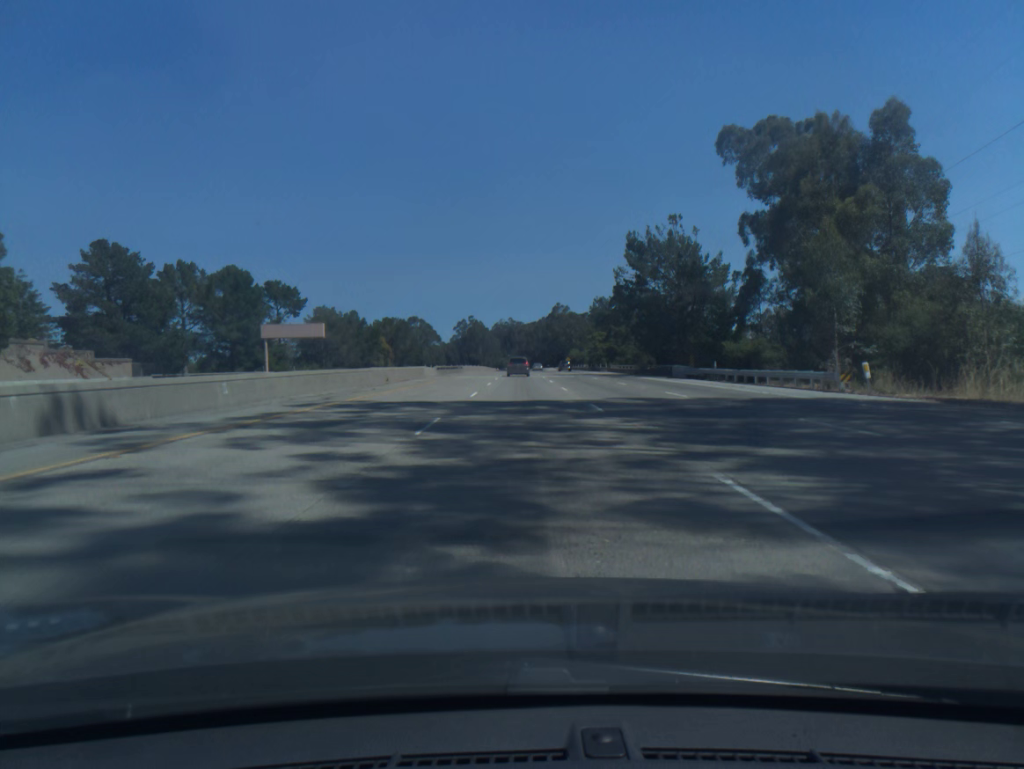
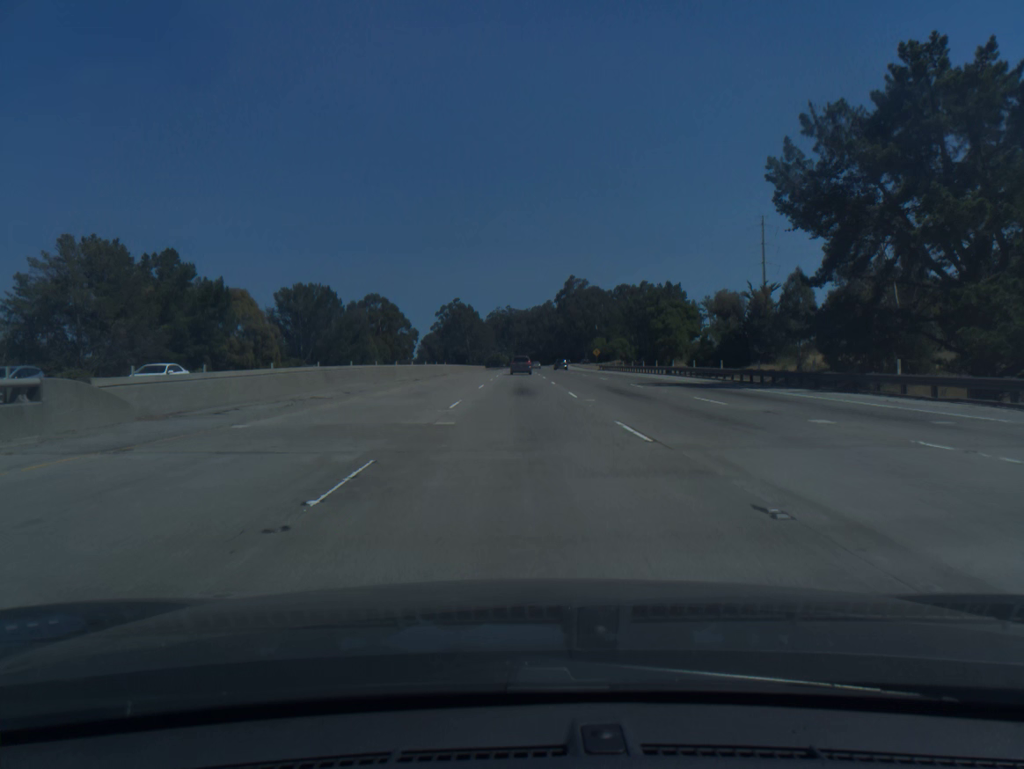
(-0.1, +94.6) m; 0°
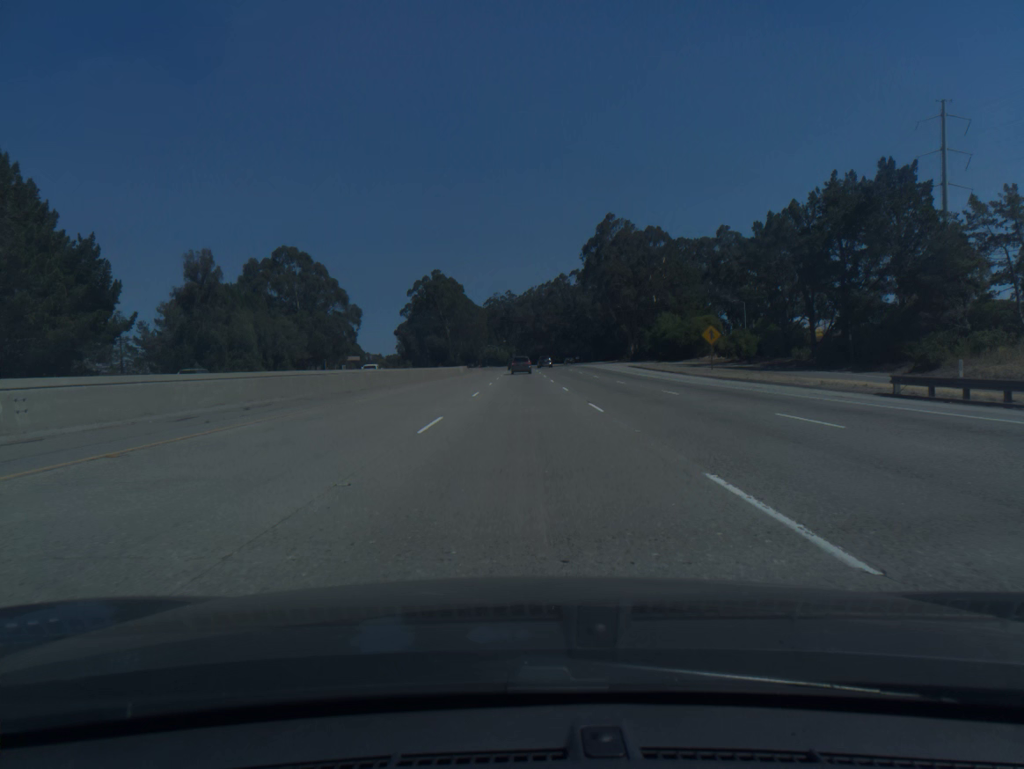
(-0.1, +94.5) m; 0°
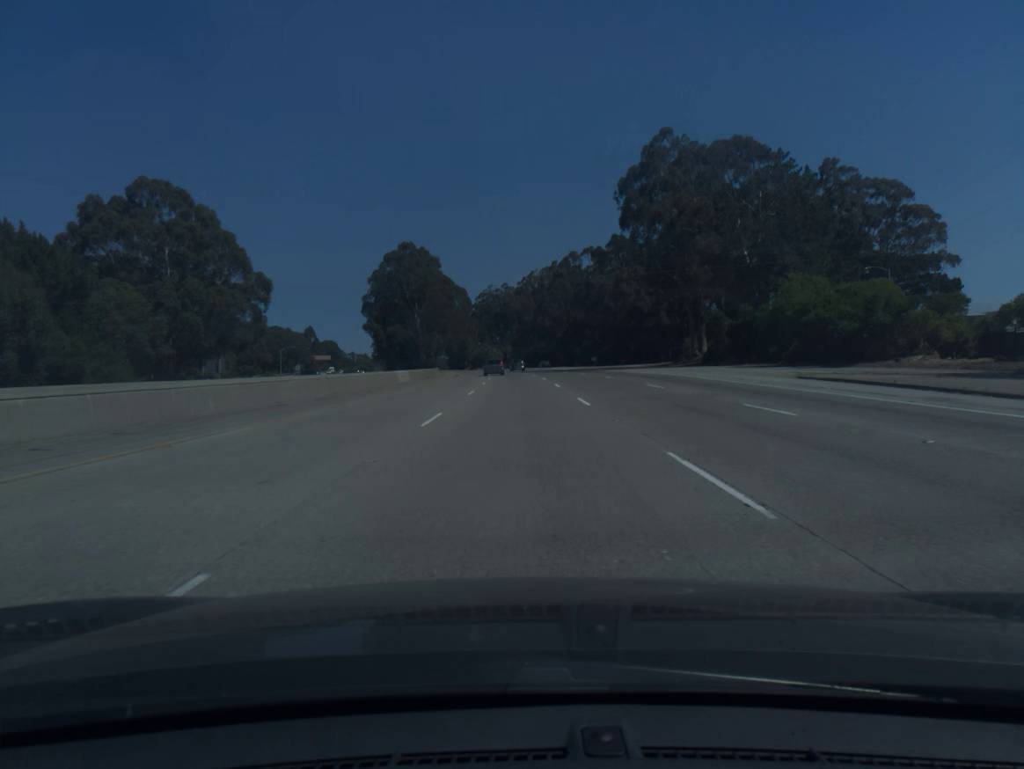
(+0.1, +56.6) m; 0°
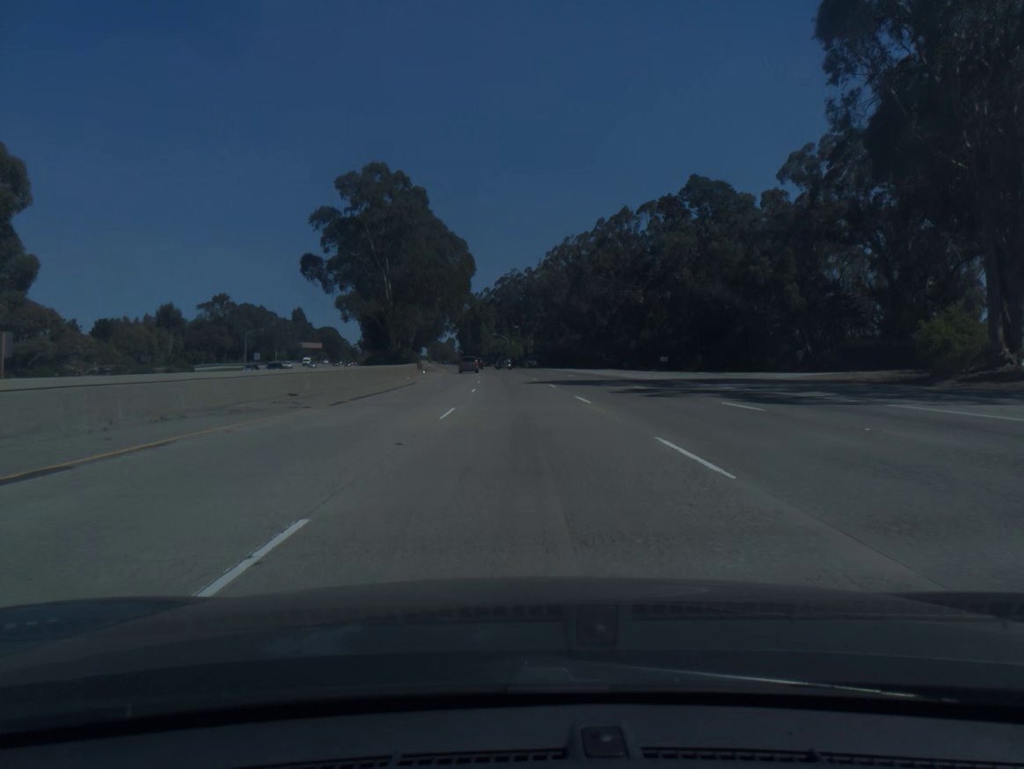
(-0.6, +56.4) m; -2°
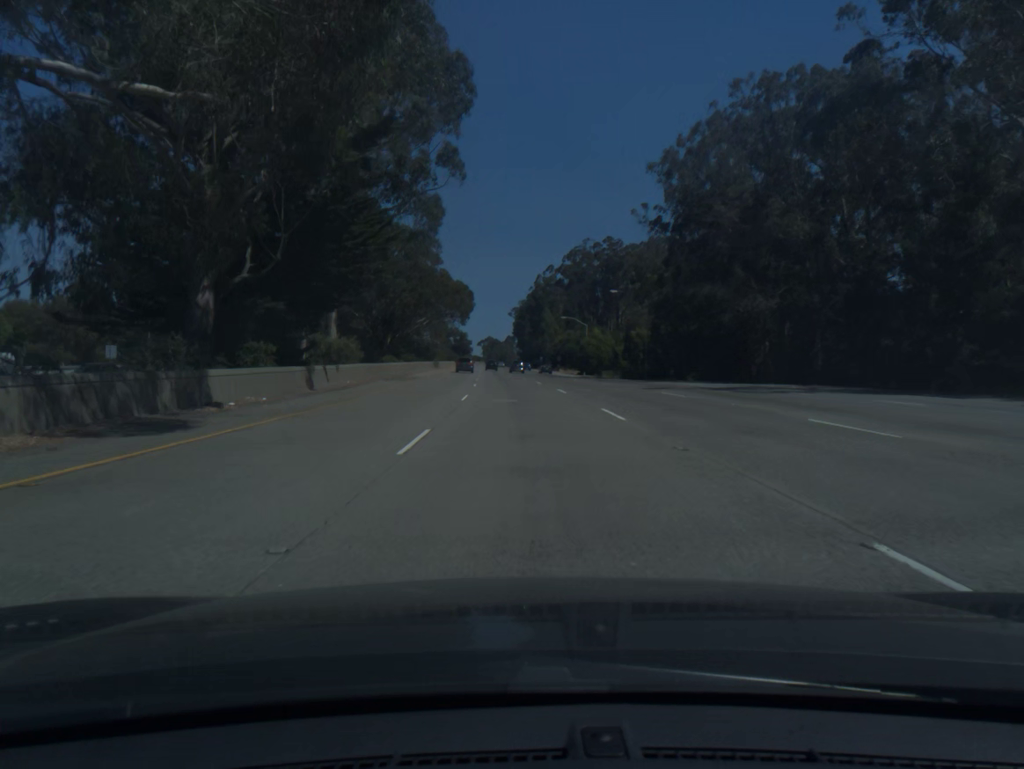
(-3.8, +93.8) m; -5°
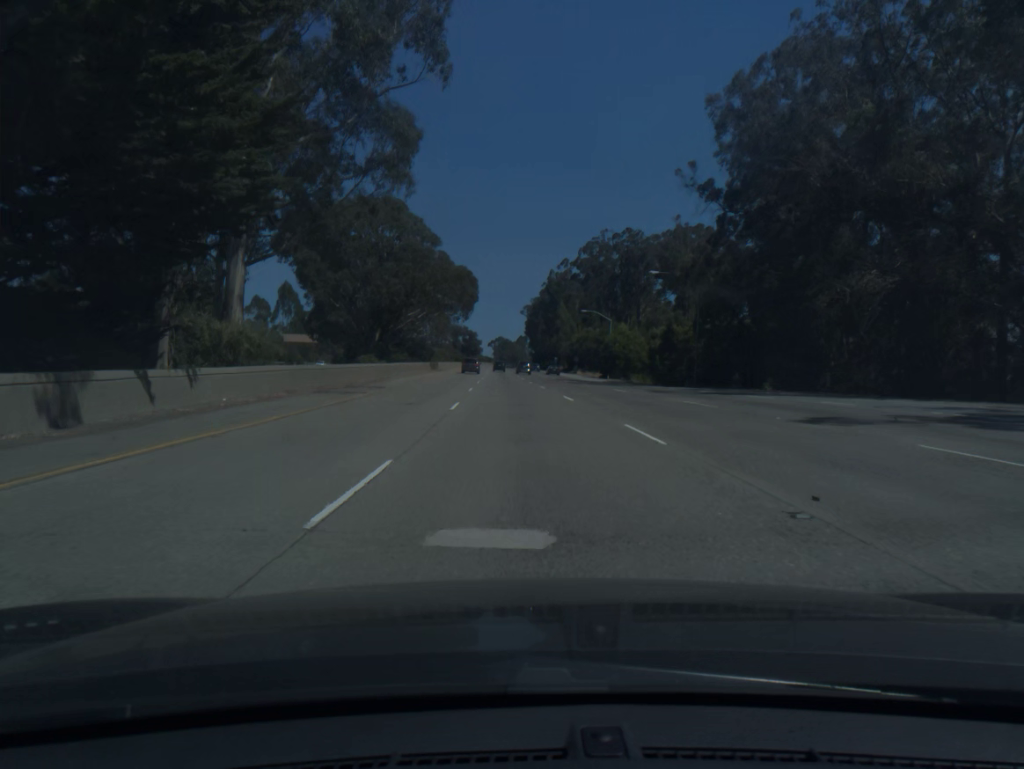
(-0.1, +18.8) m; -1°
